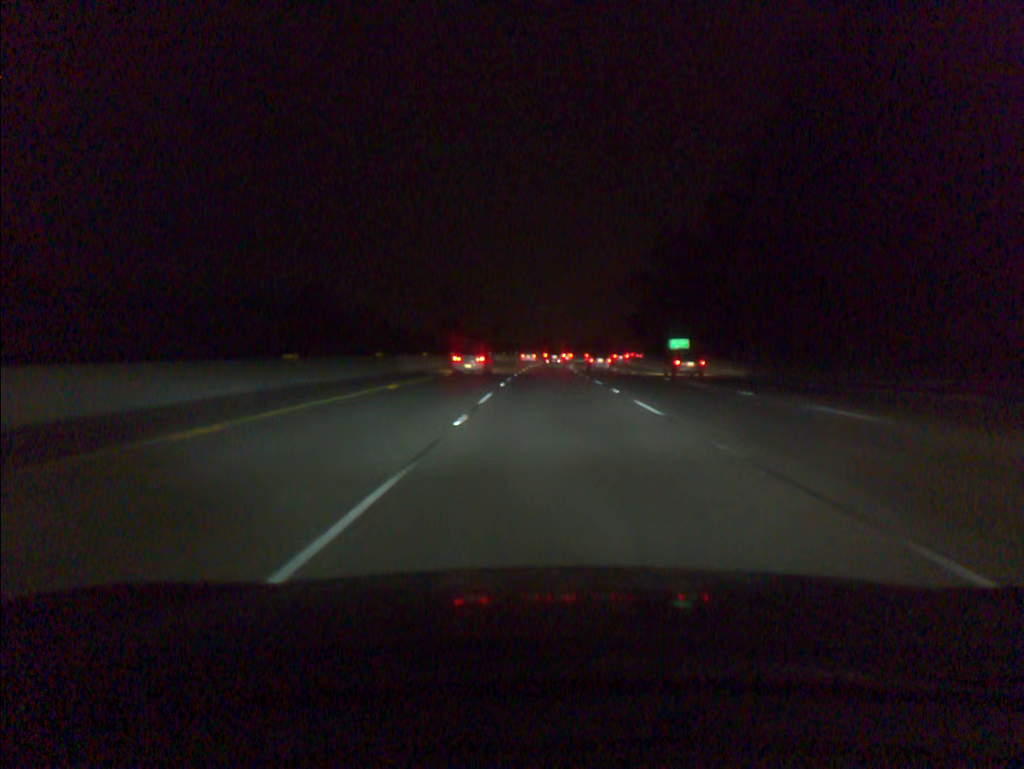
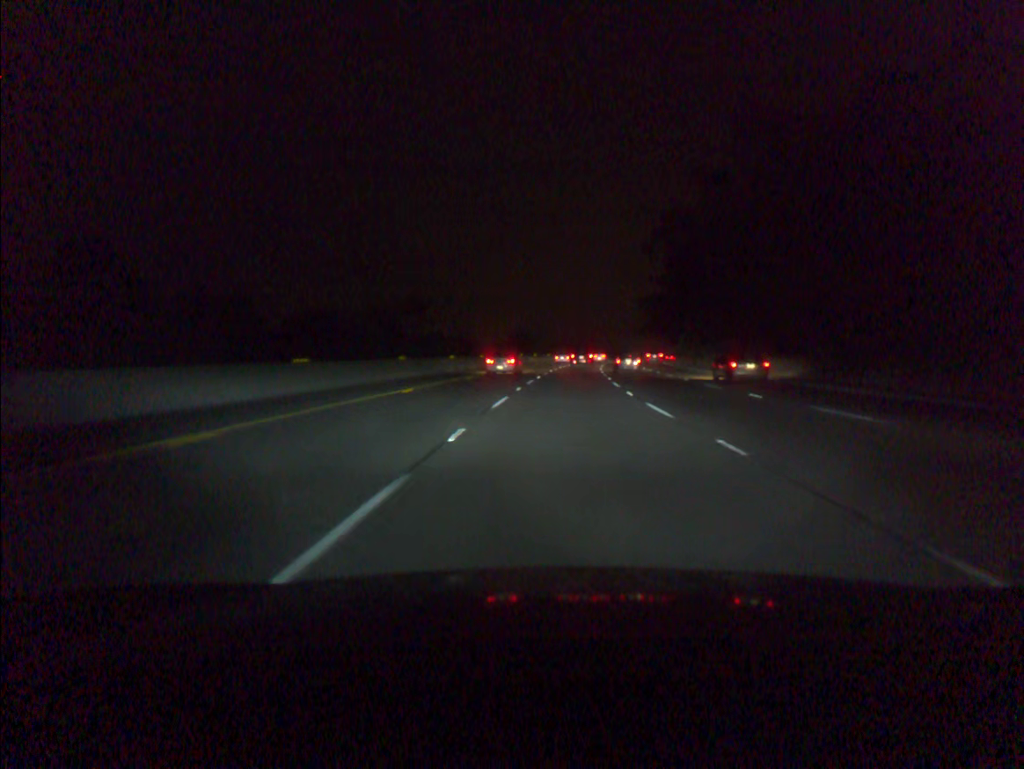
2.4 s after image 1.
(+0.4, +73.1) m; +2°
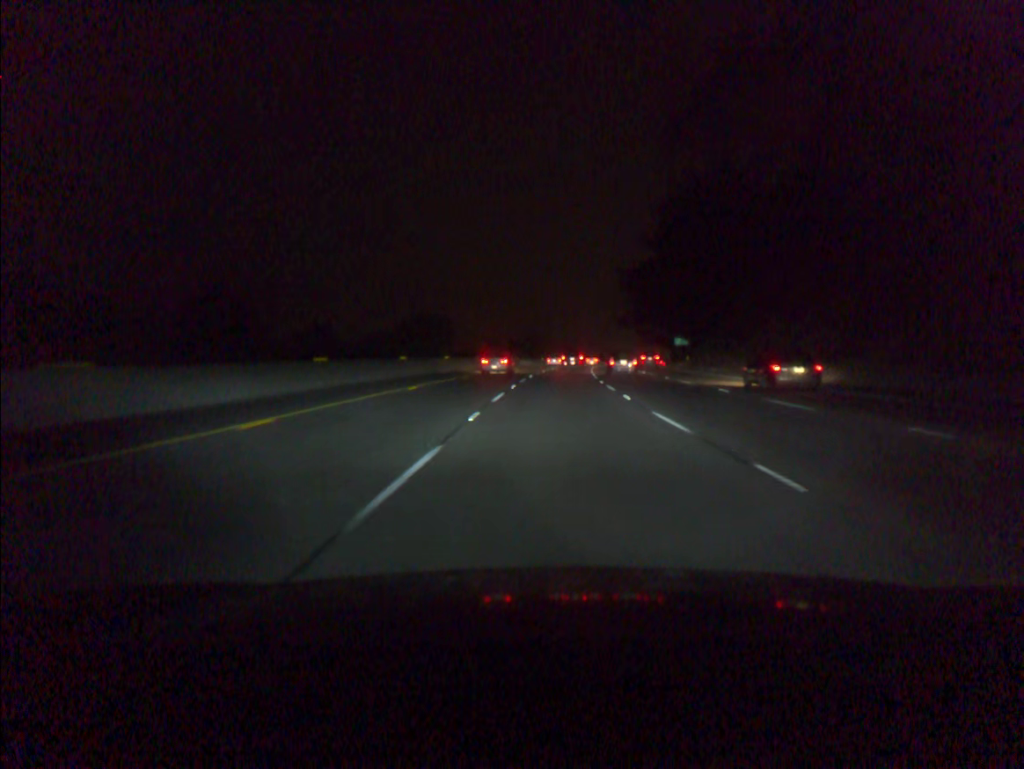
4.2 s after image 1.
(+2.0, +55.5) m; +4°
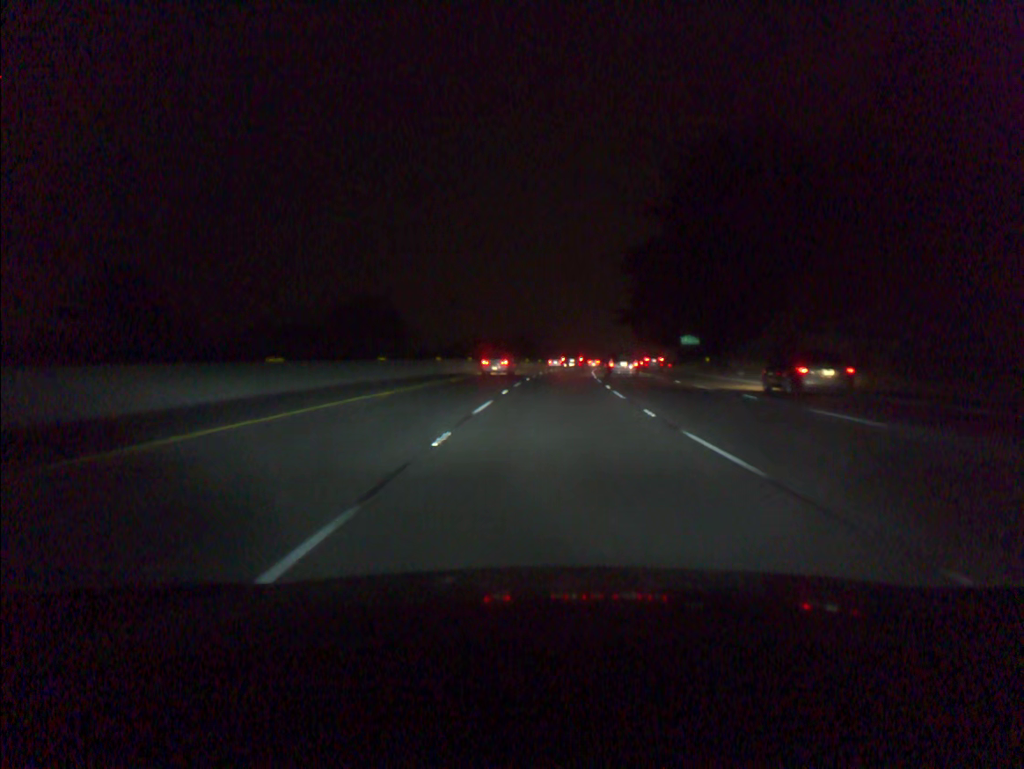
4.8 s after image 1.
(+0.2, +18.7) m; +1°
